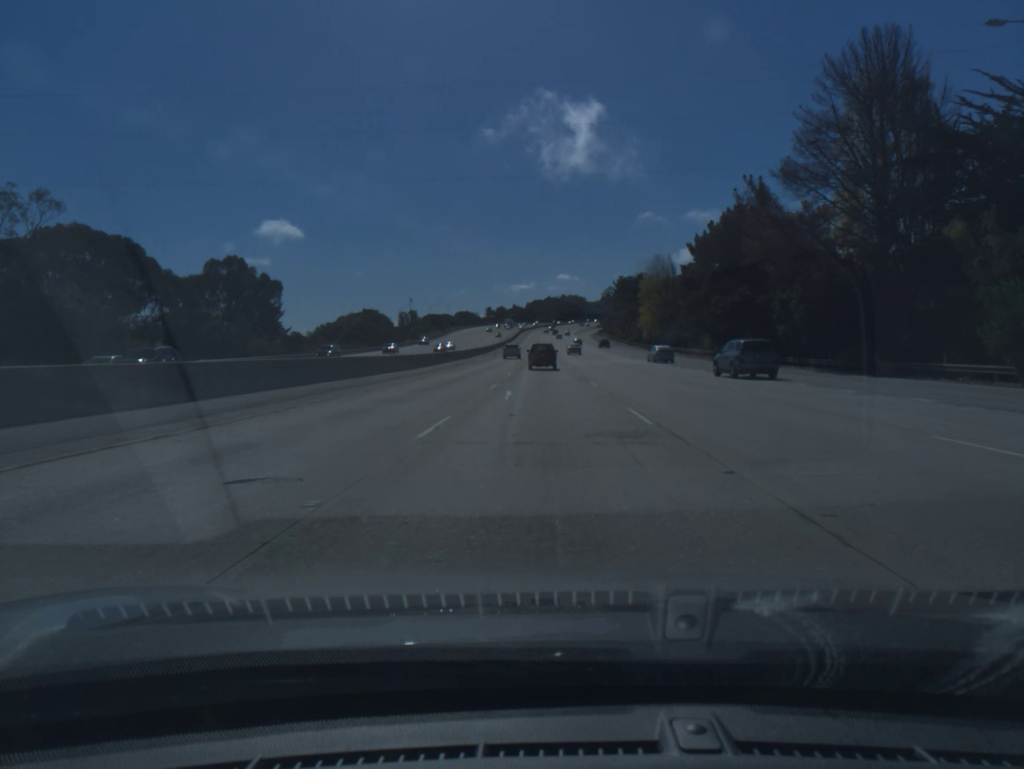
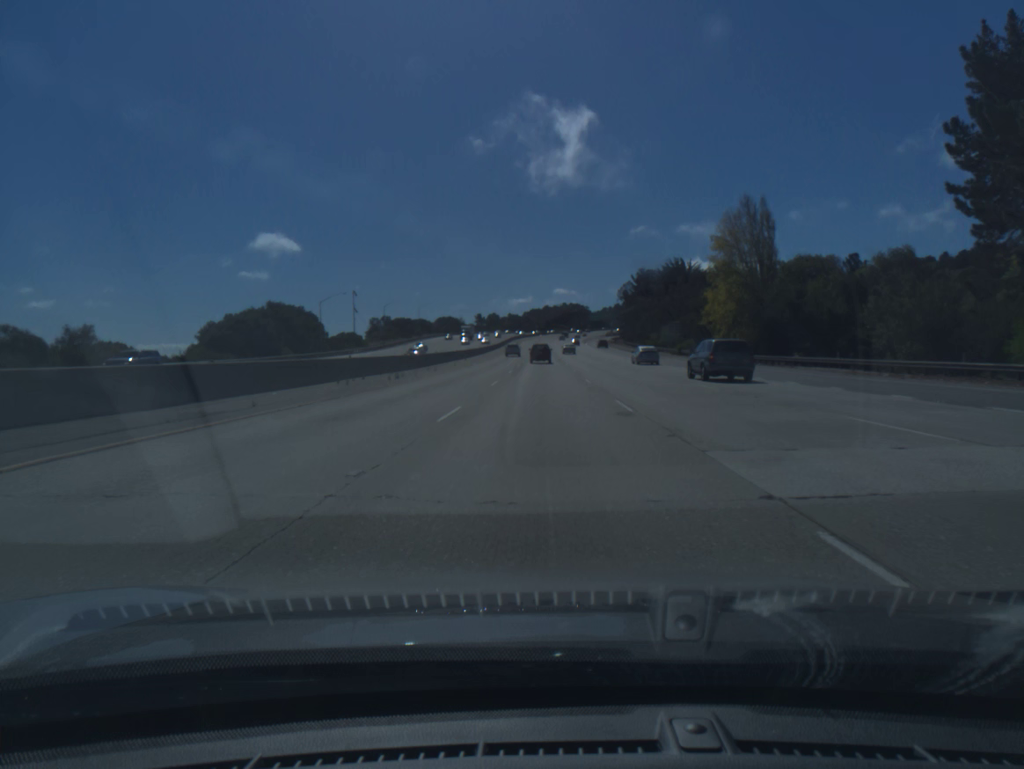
(+0.2, +68.2) m; 0°
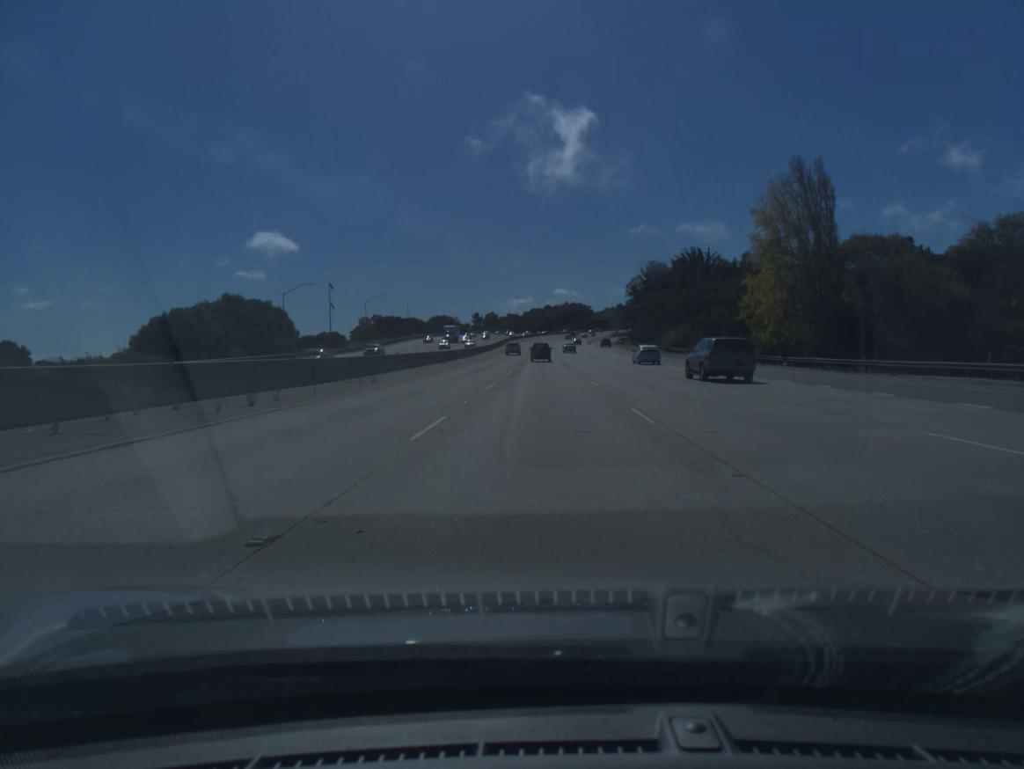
(0.0, +17.1) m; 0°
